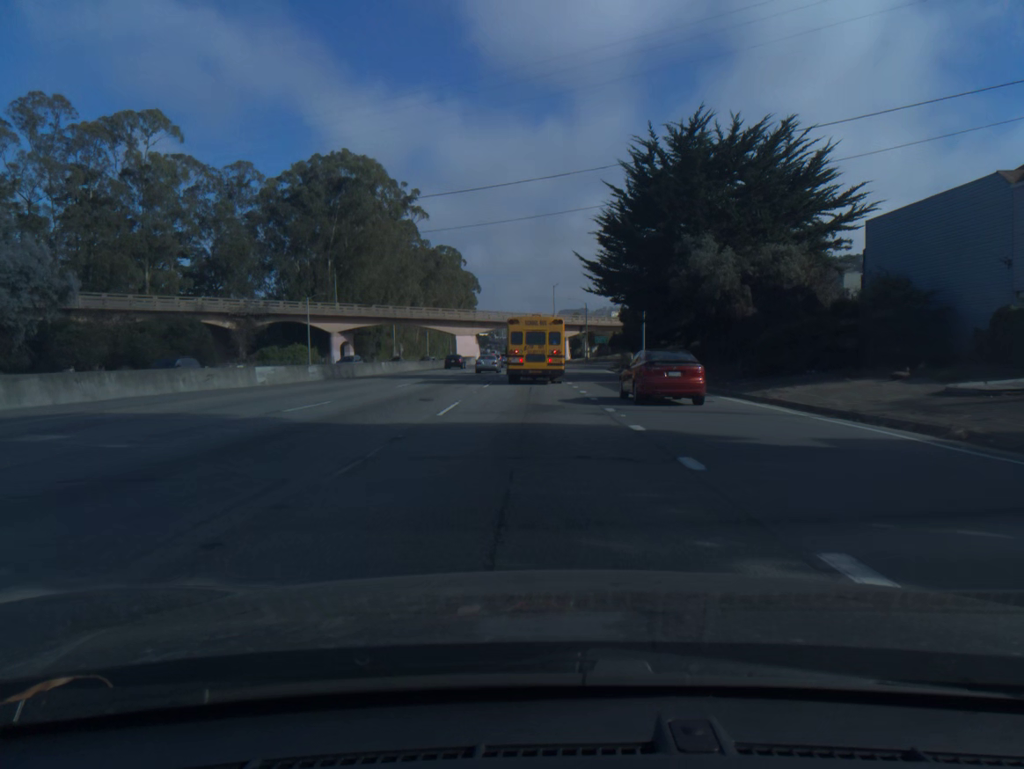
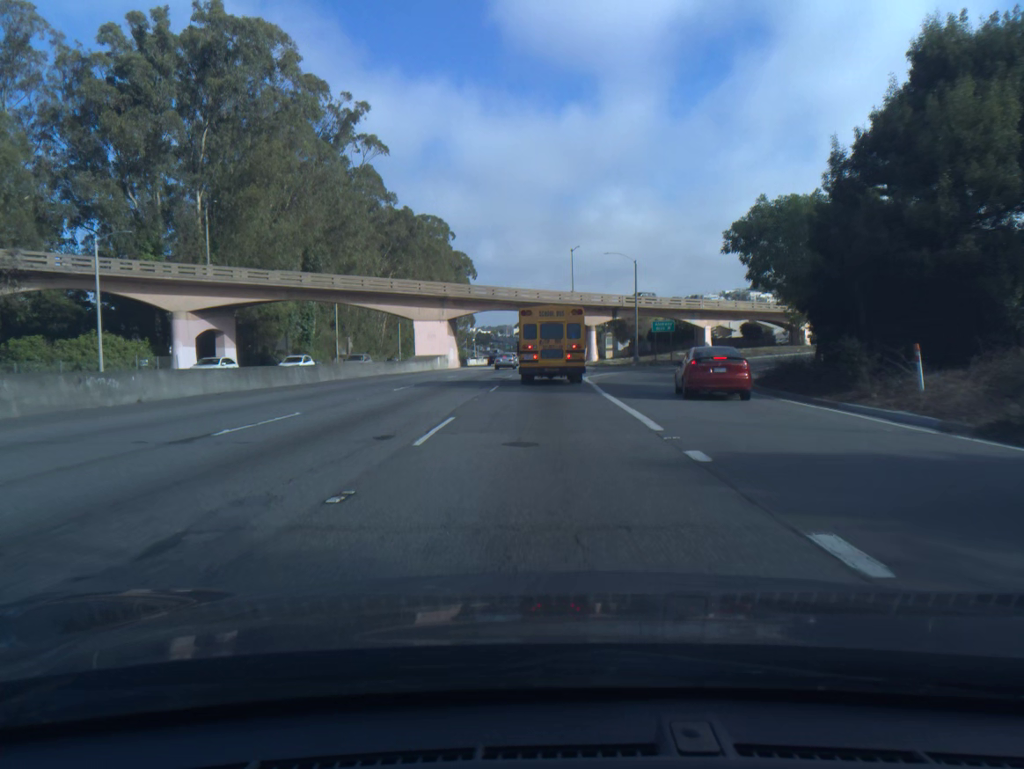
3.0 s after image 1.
(-0.6, +49.5) m; 0°
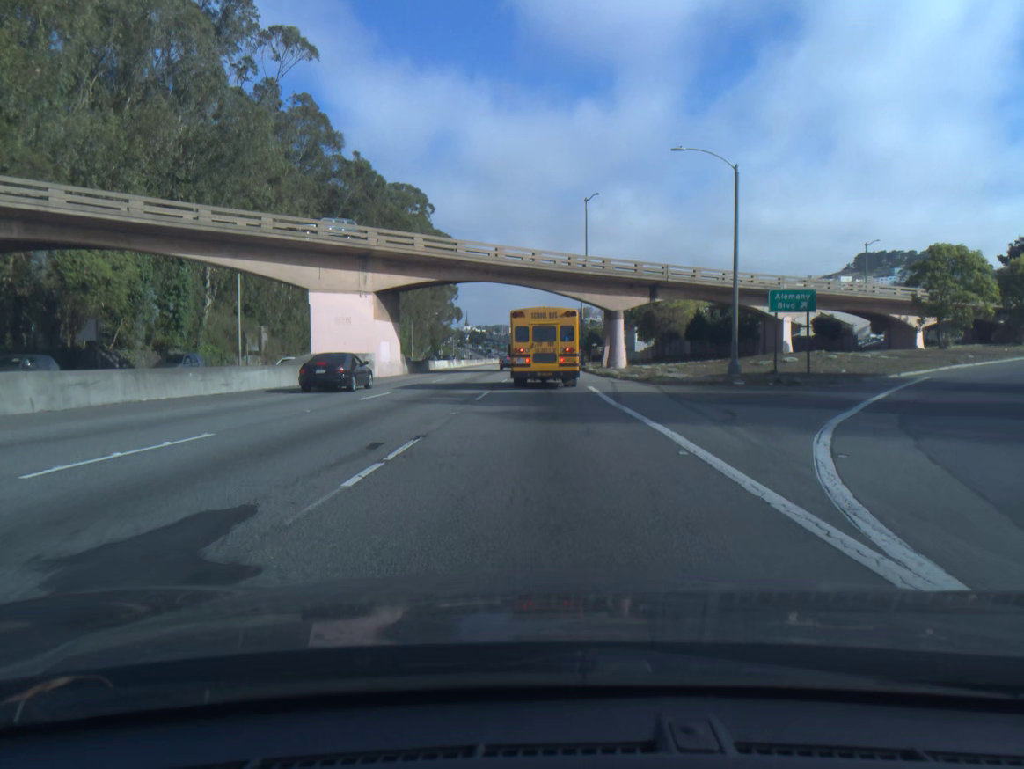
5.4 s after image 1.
(+0.2, +34.2) m; 0°
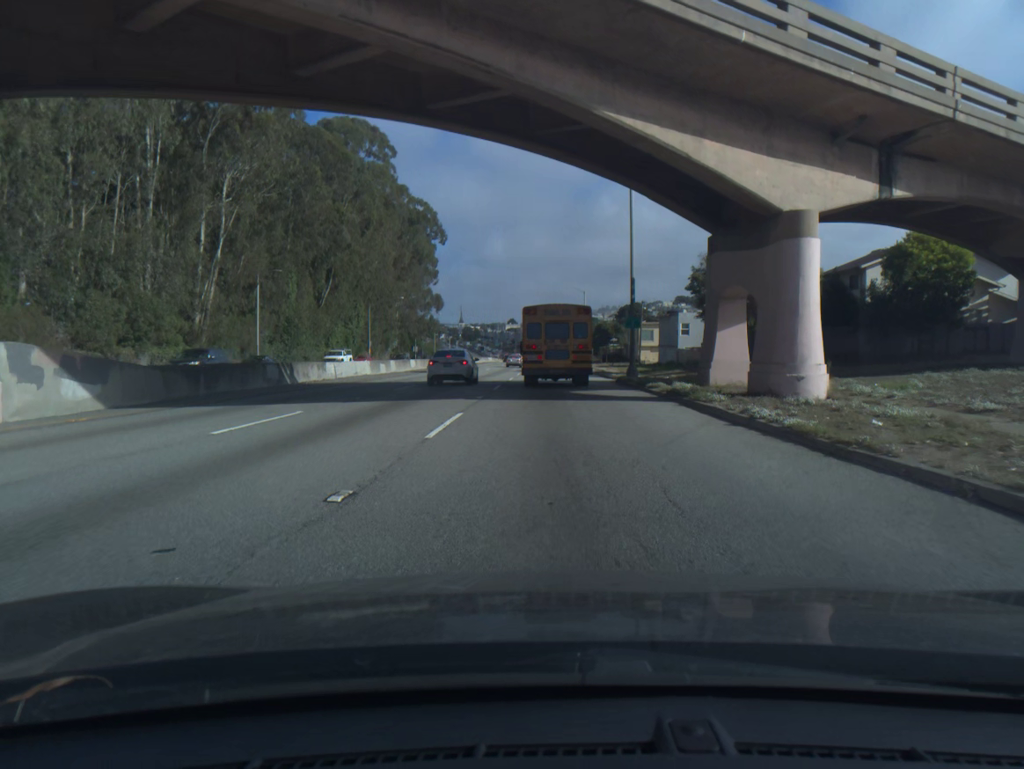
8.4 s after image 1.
(0.0, +40.0) m; 0°
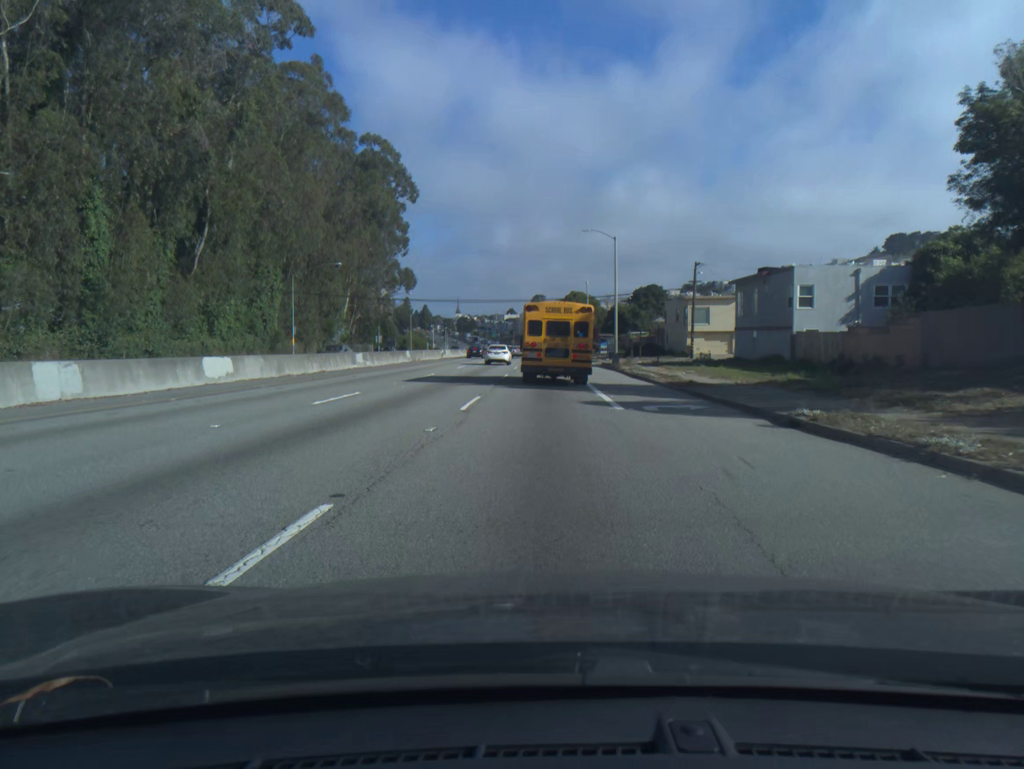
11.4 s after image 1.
(0.0, +39.2) m; 0°
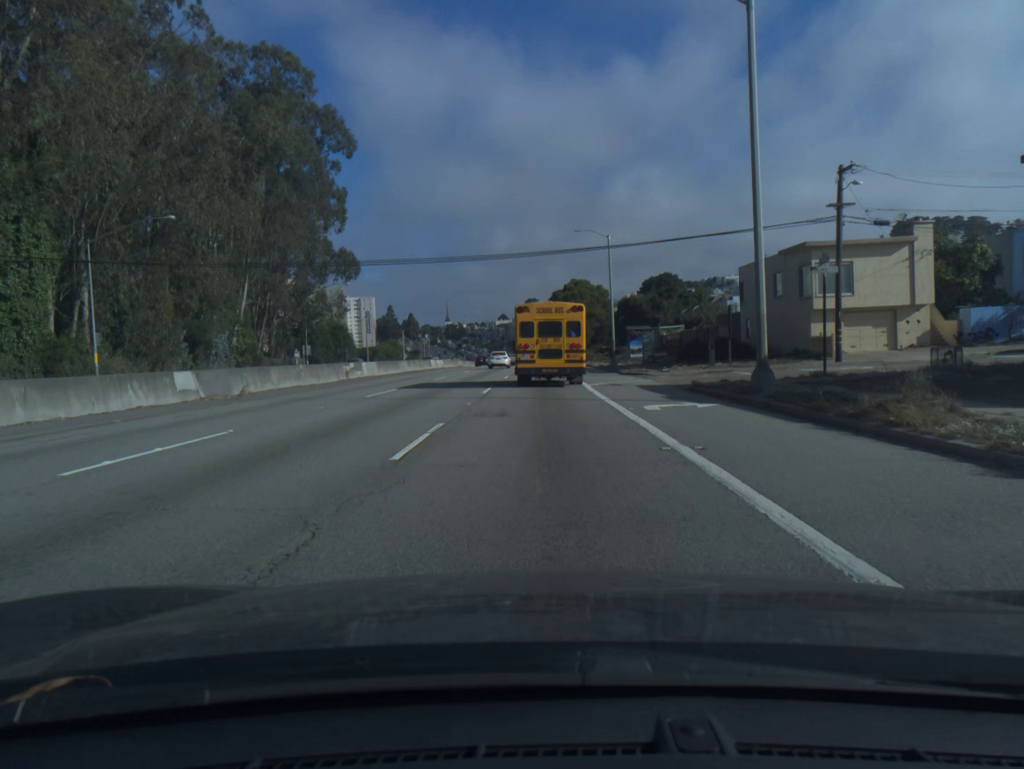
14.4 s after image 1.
(+0.1, +38.1) m; 0°
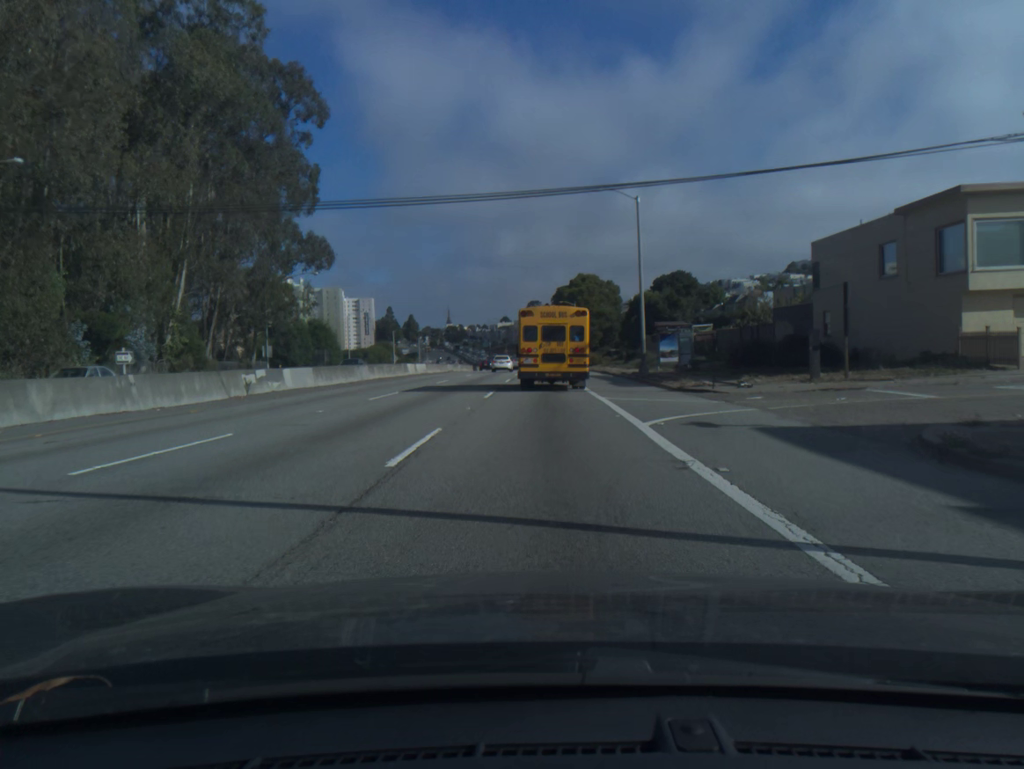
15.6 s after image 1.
(-0.1, +14.9) m; 0°
